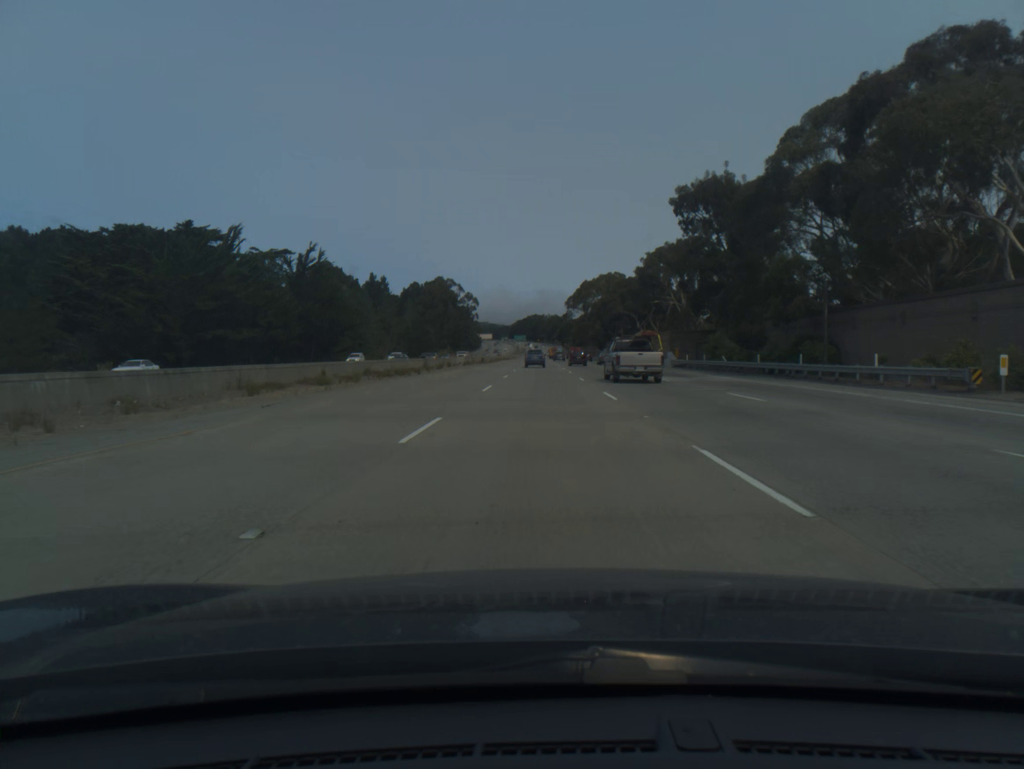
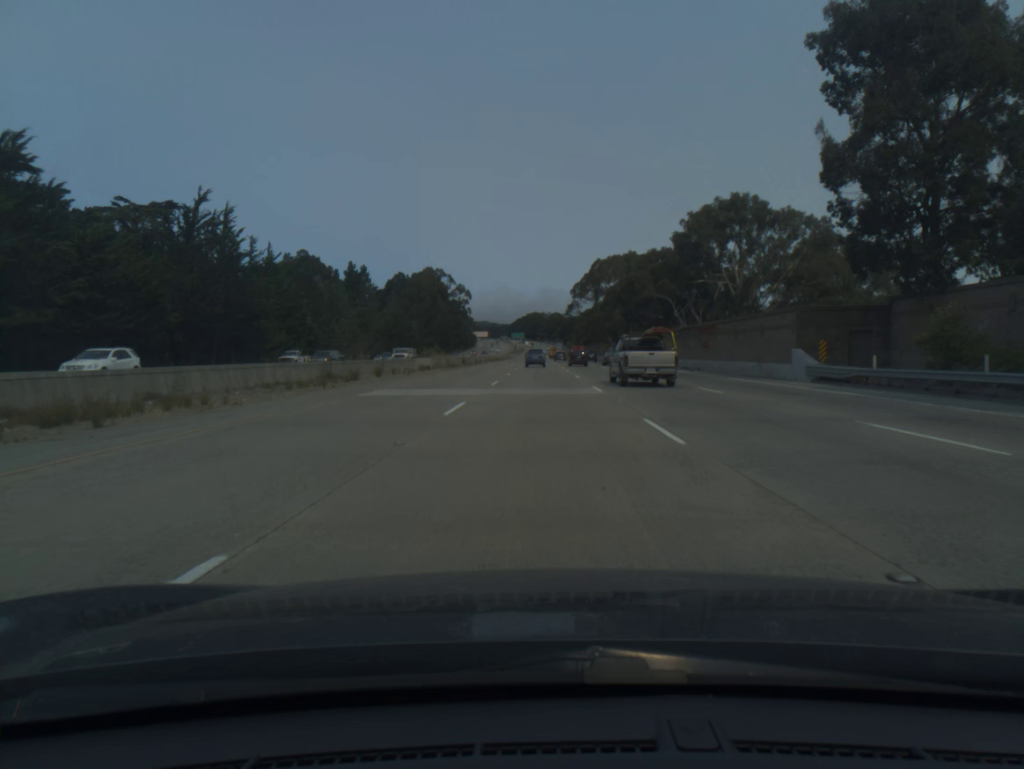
(0.0, +39.1) m; 0°
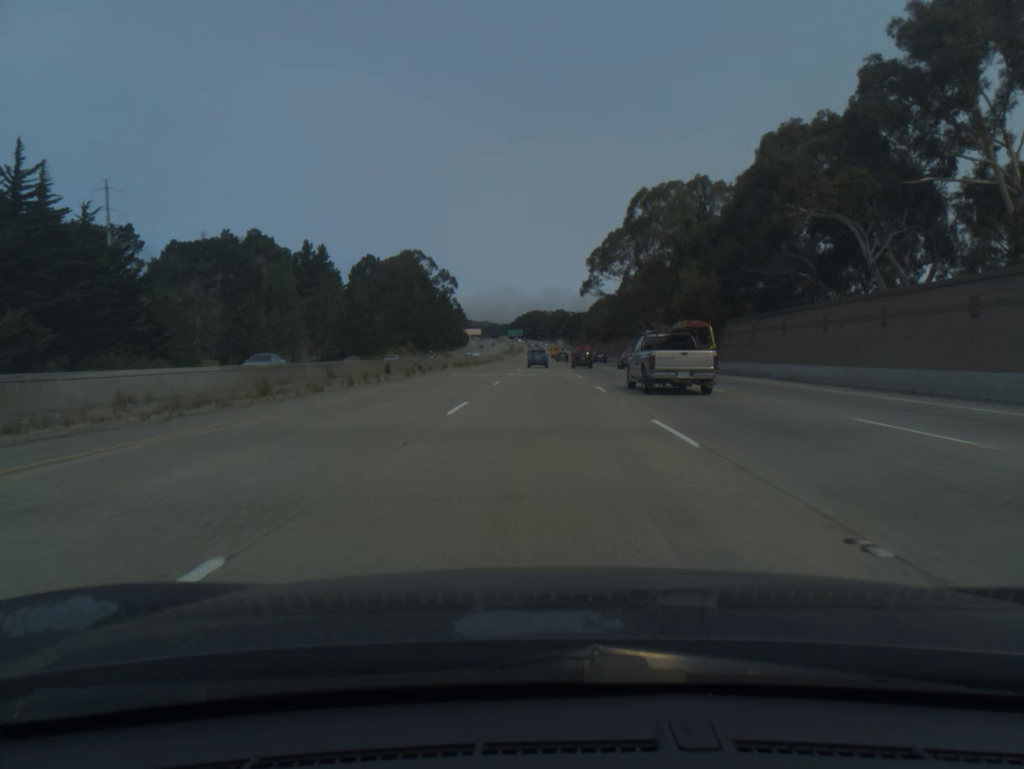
(0.0, +58.6) m; 0°
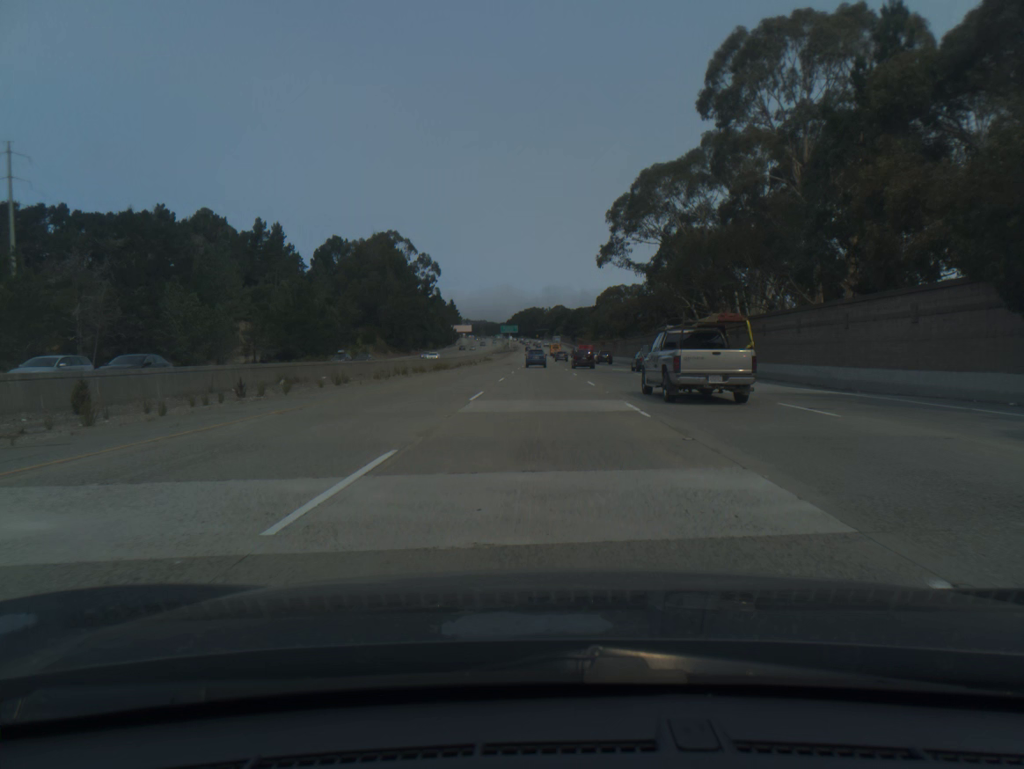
(0.0, +39.0) m; 0°
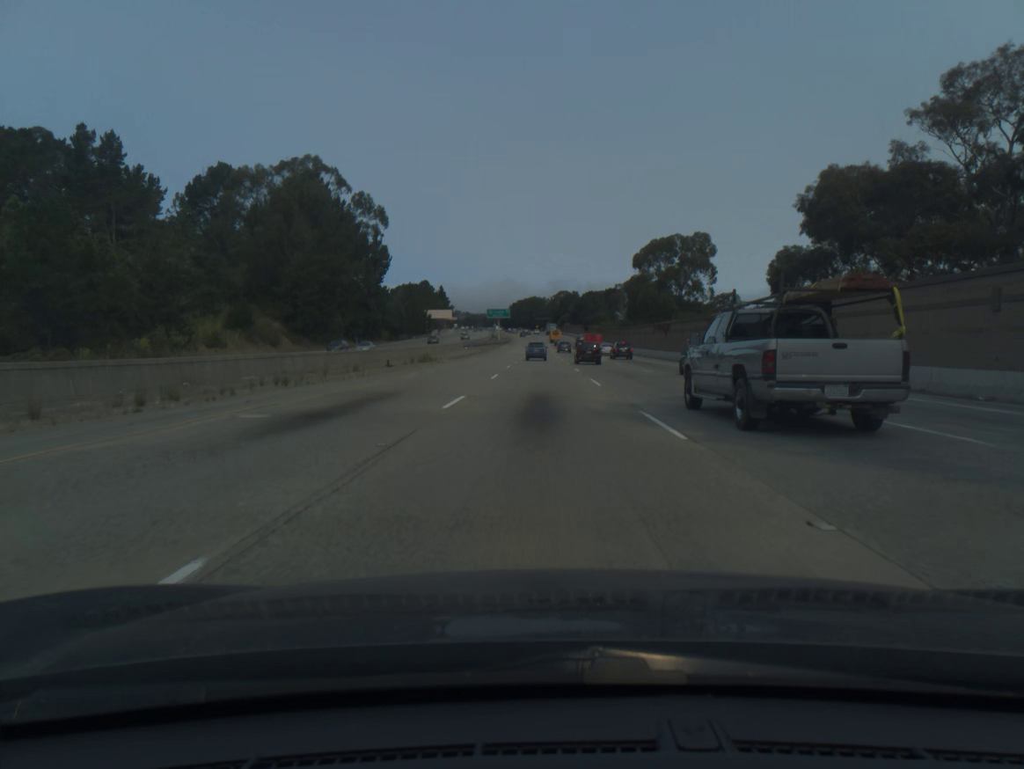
(+0.1, +78.0) m; 0°
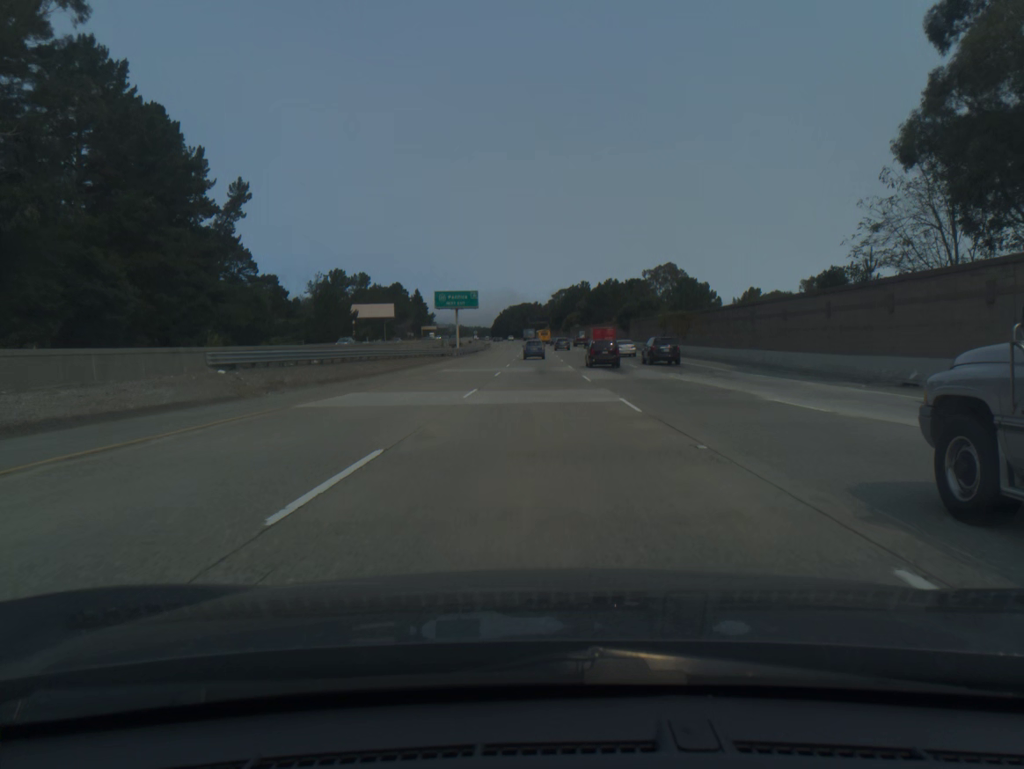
(+0.2, +97.3) m; 0°
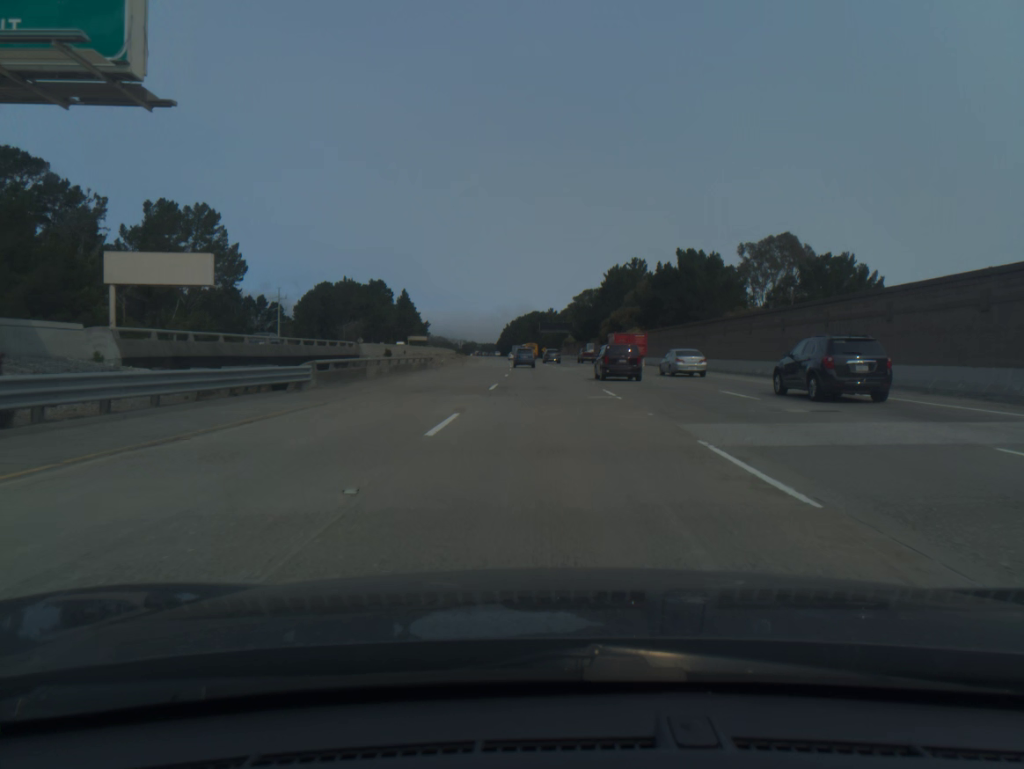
(-0.8, +96.3) m; -1°
